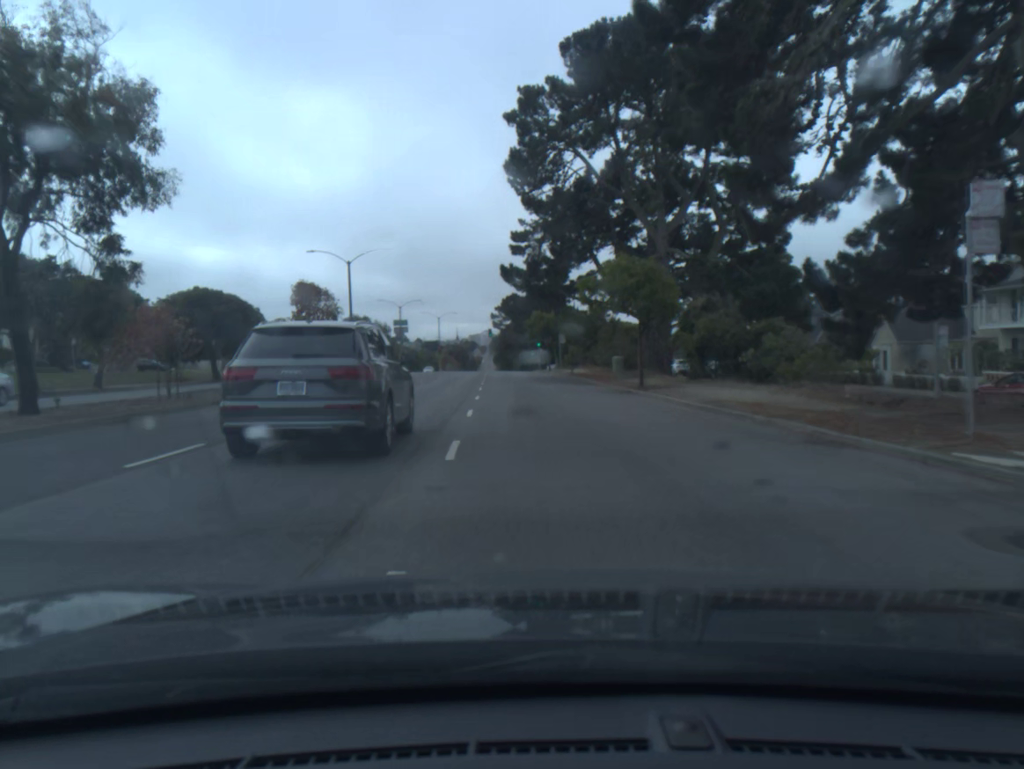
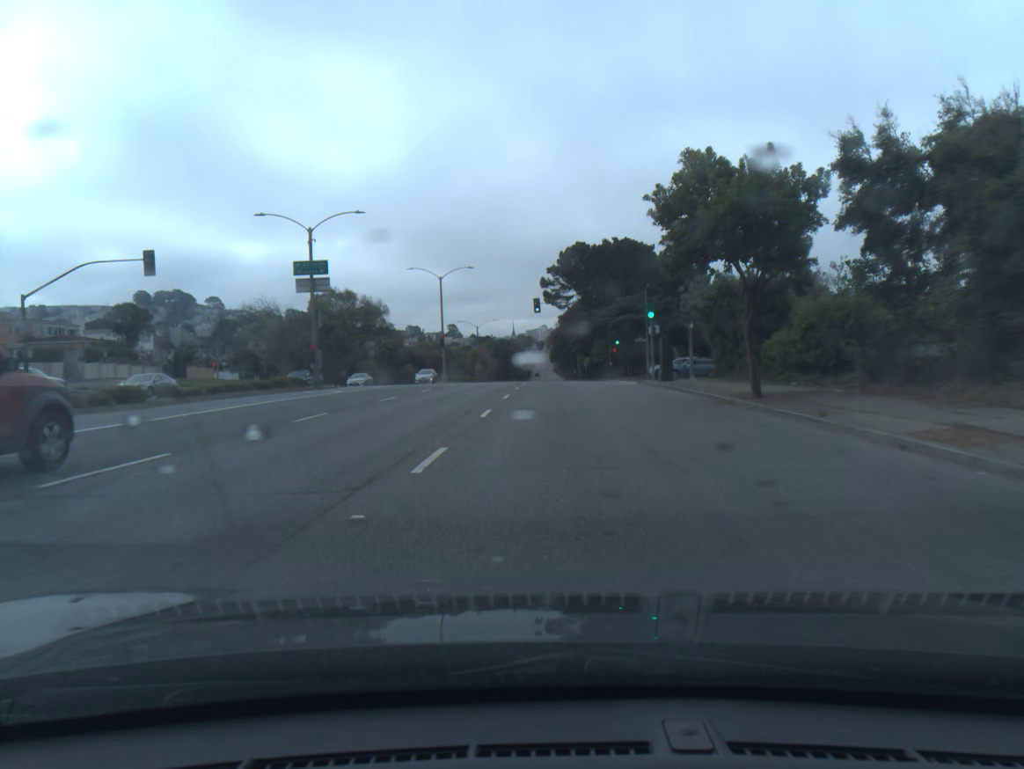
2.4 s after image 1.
(-2.4, +59.4) m; -4°
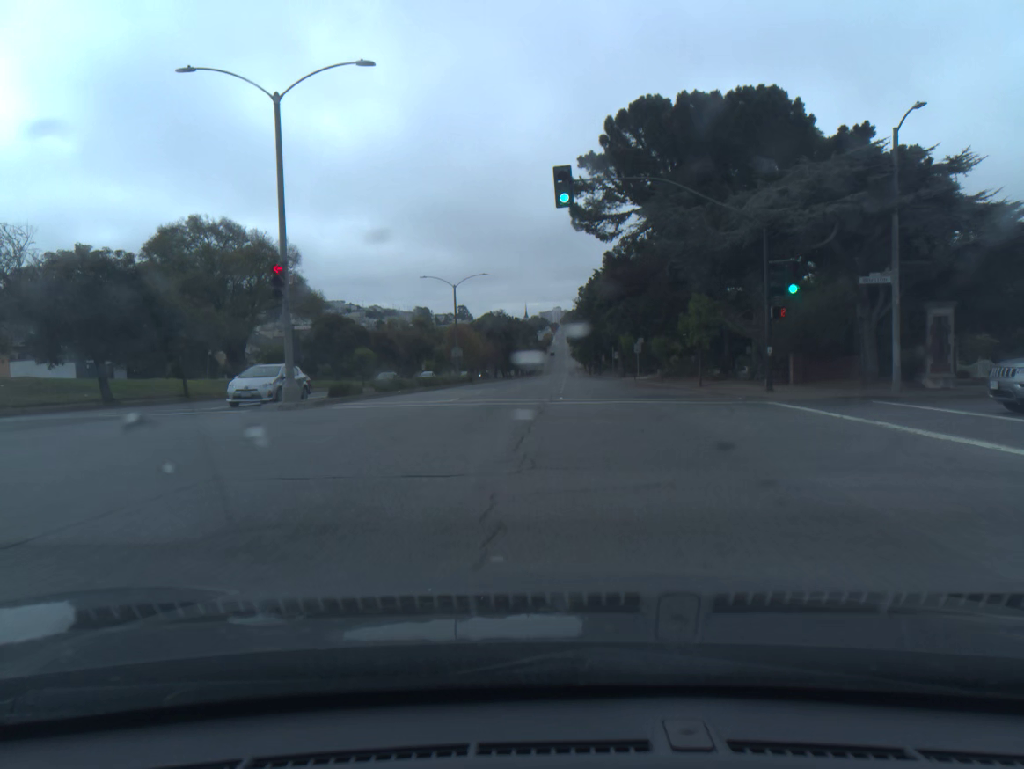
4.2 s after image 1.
(-0.4, +46.1) m; -1°
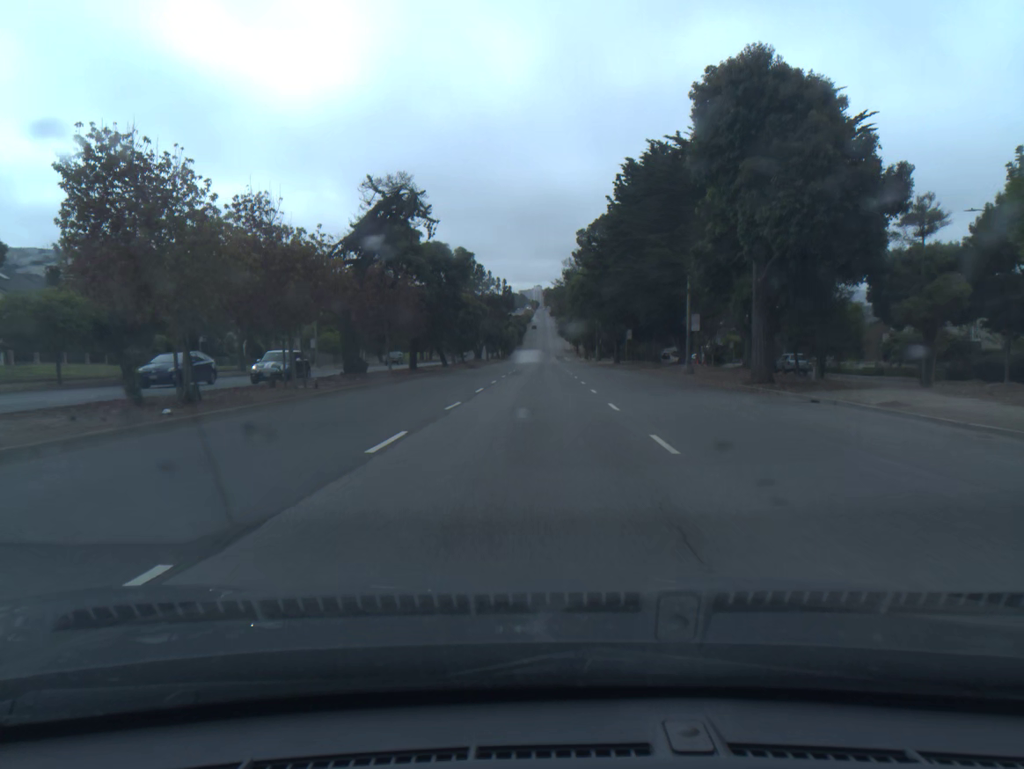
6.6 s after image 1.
(+0.4, +60.6) m; +1°
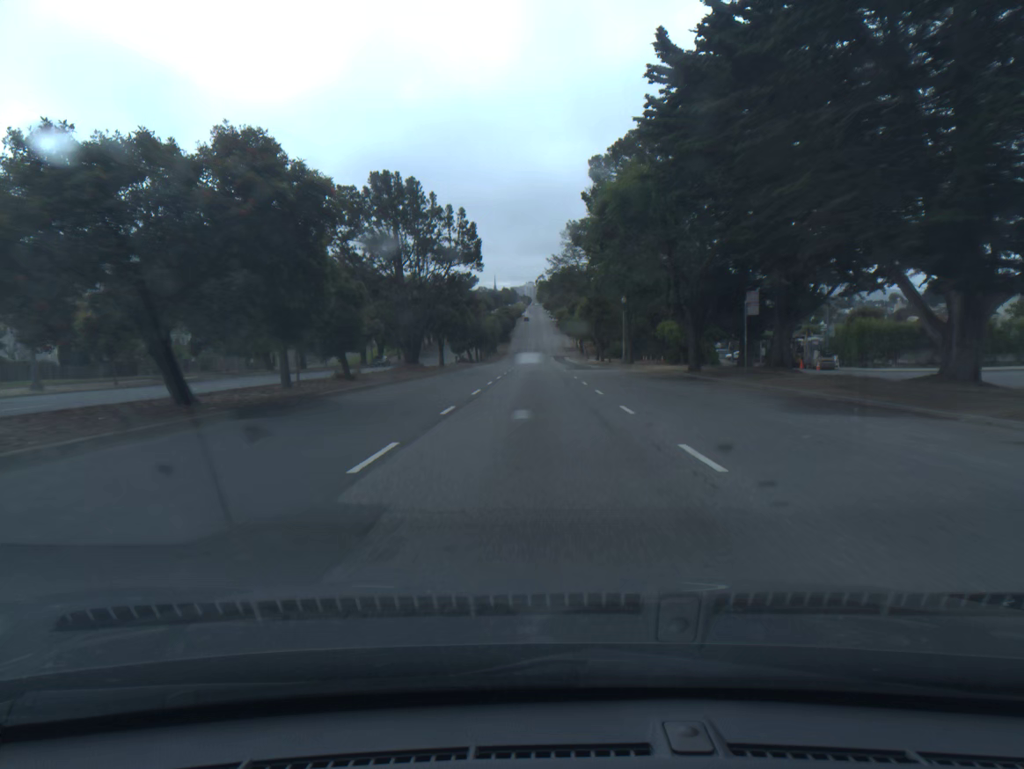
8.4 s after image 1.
(+0.3, +45.5) m; +1°
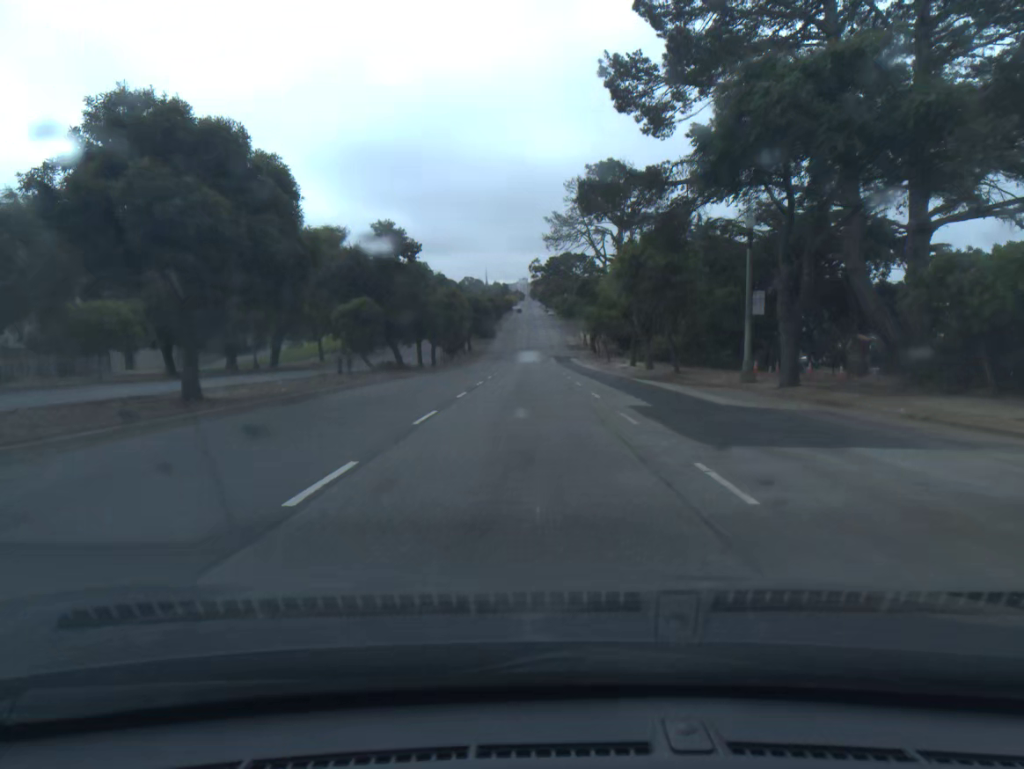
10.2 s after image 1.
(+0.1, +45.6) m; 0°
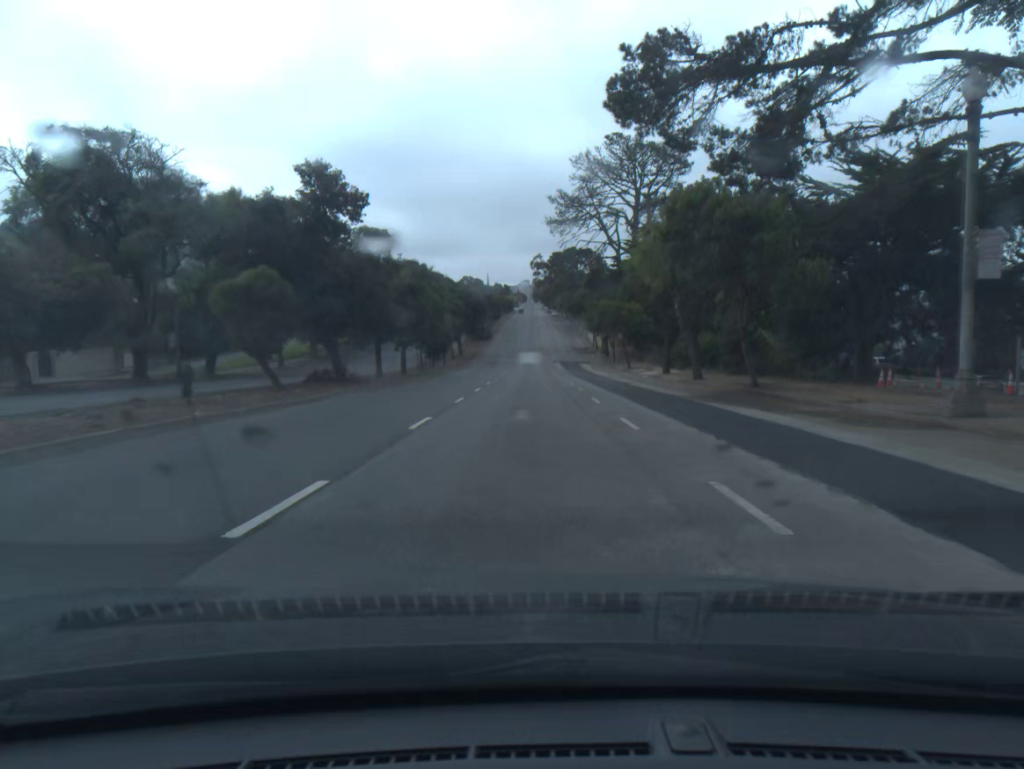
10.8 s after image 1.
(0.0, +15.2) m; 0°
